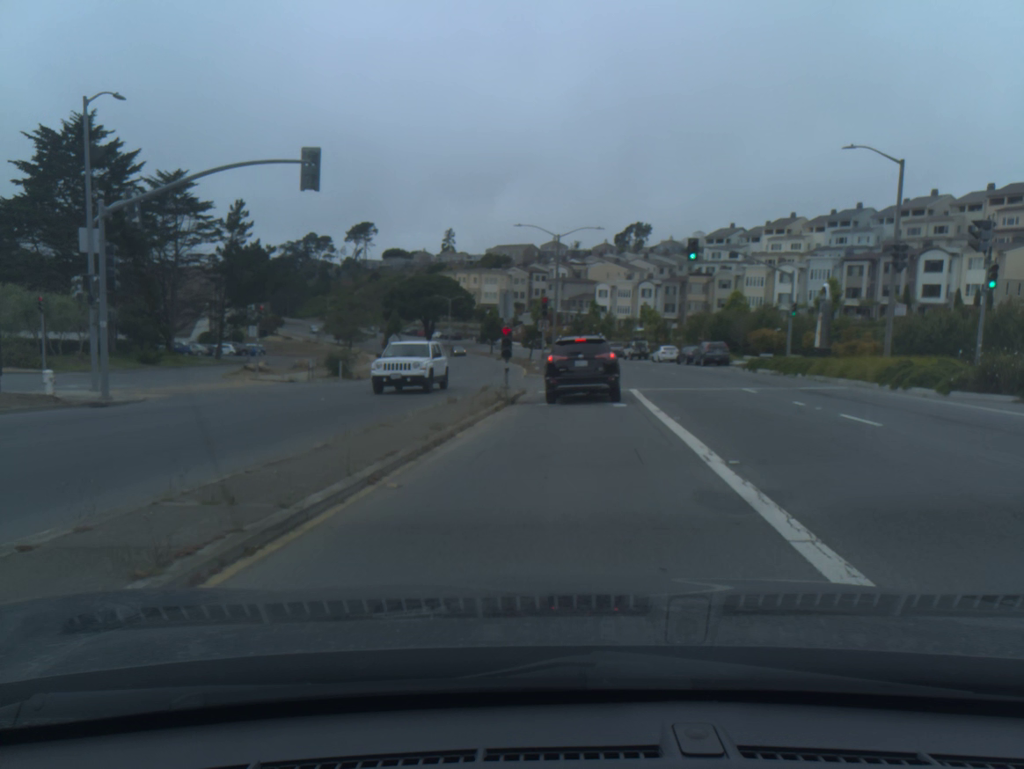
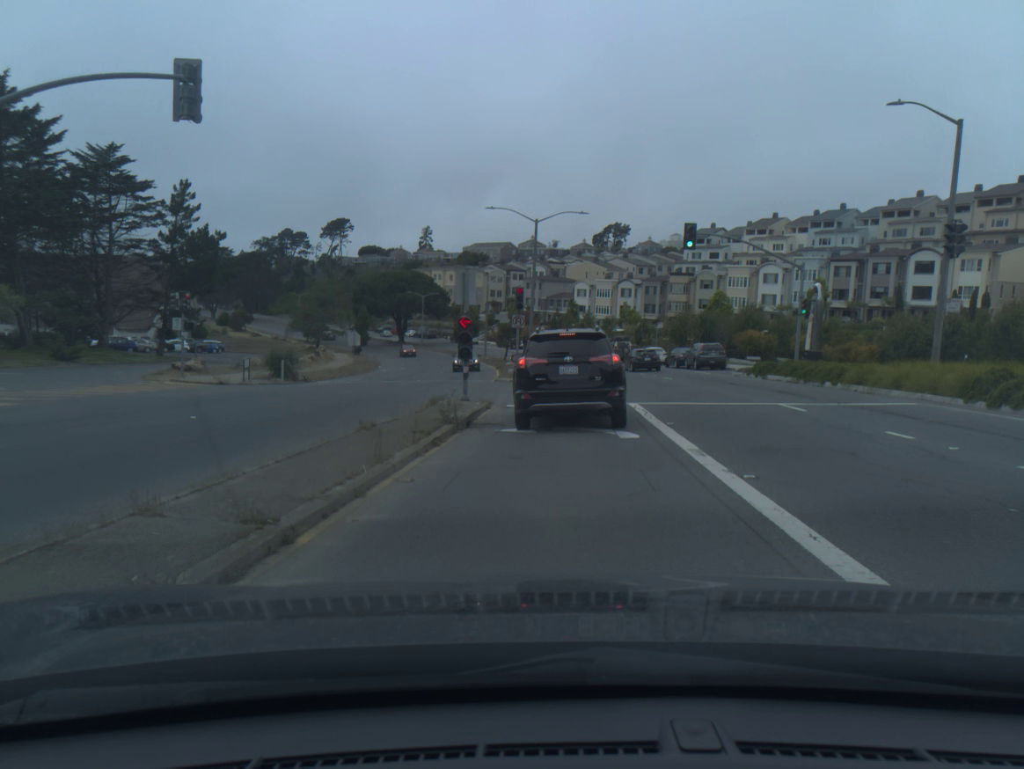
(+0.2, +6.7) m; +2°
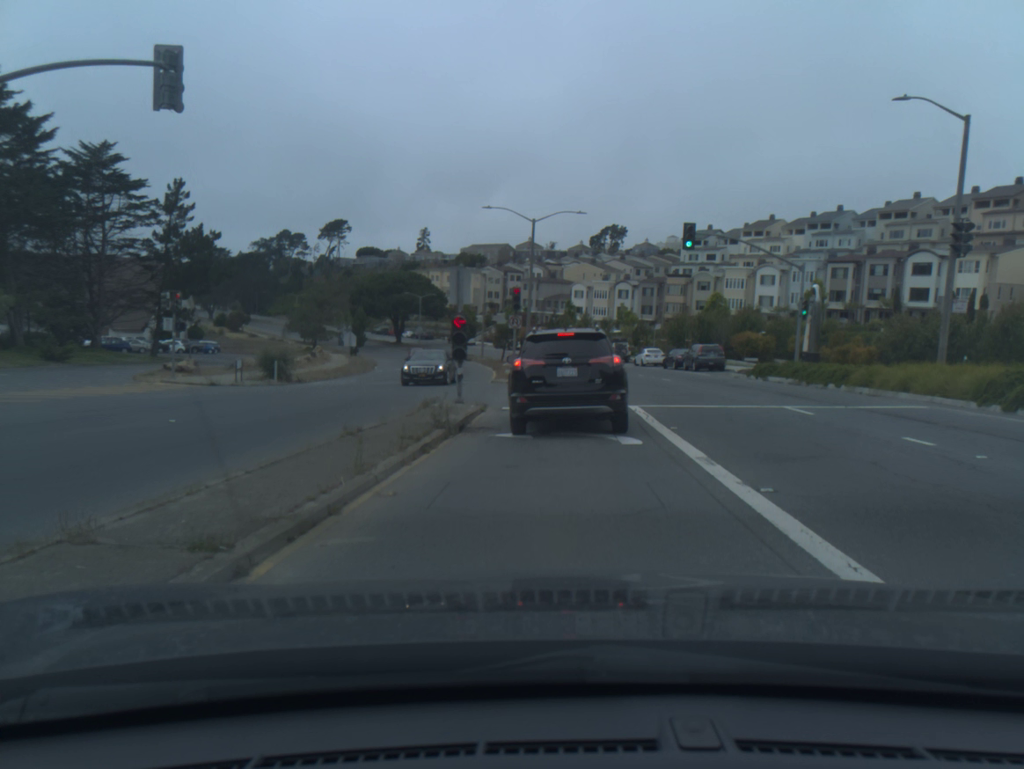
(0.0, +0.9) m; 0°
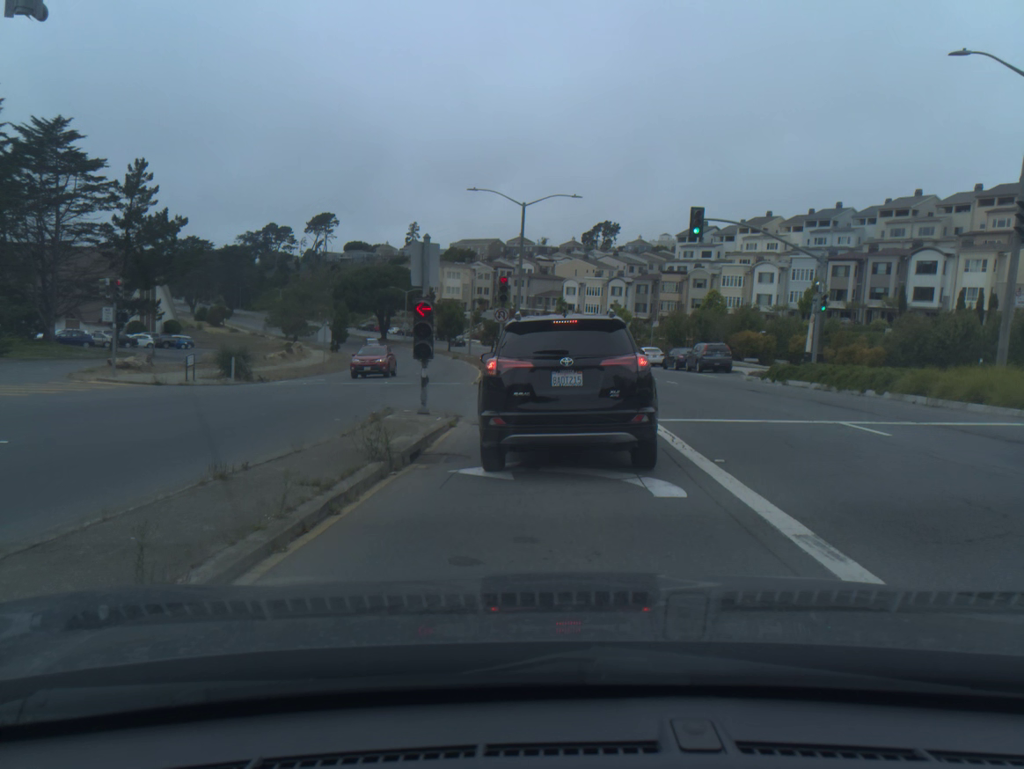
(+0.1, +4.0) m; +1°
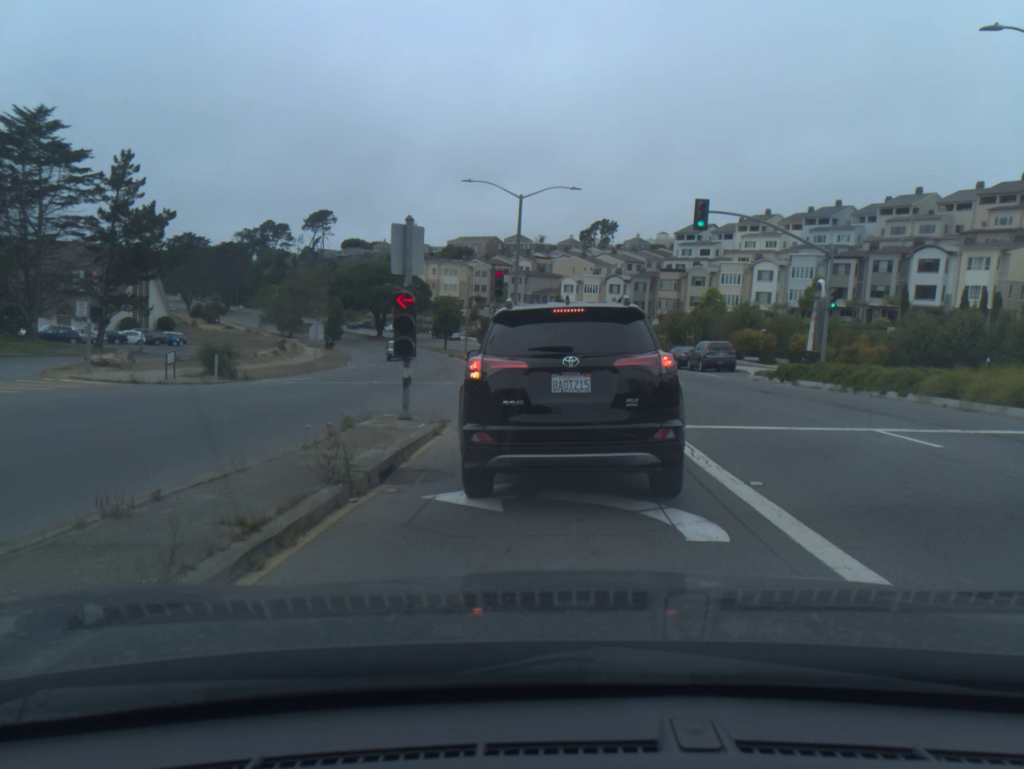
(0.0, +1.5) m; 0°
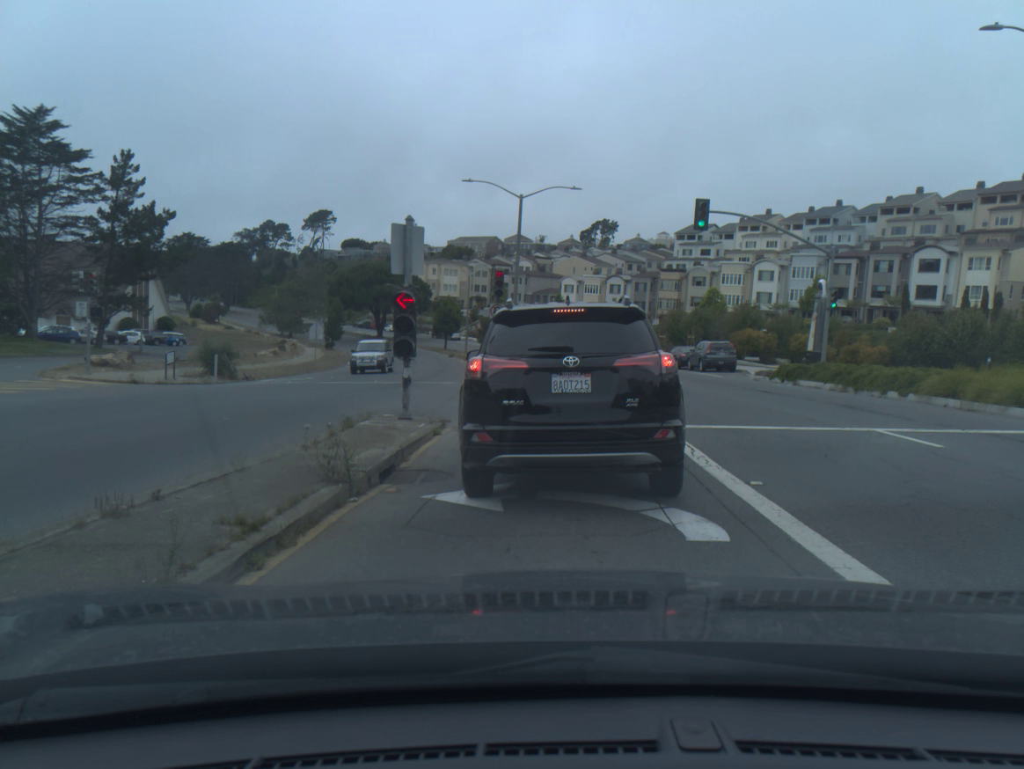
(0.0, 0.0) m; 0°
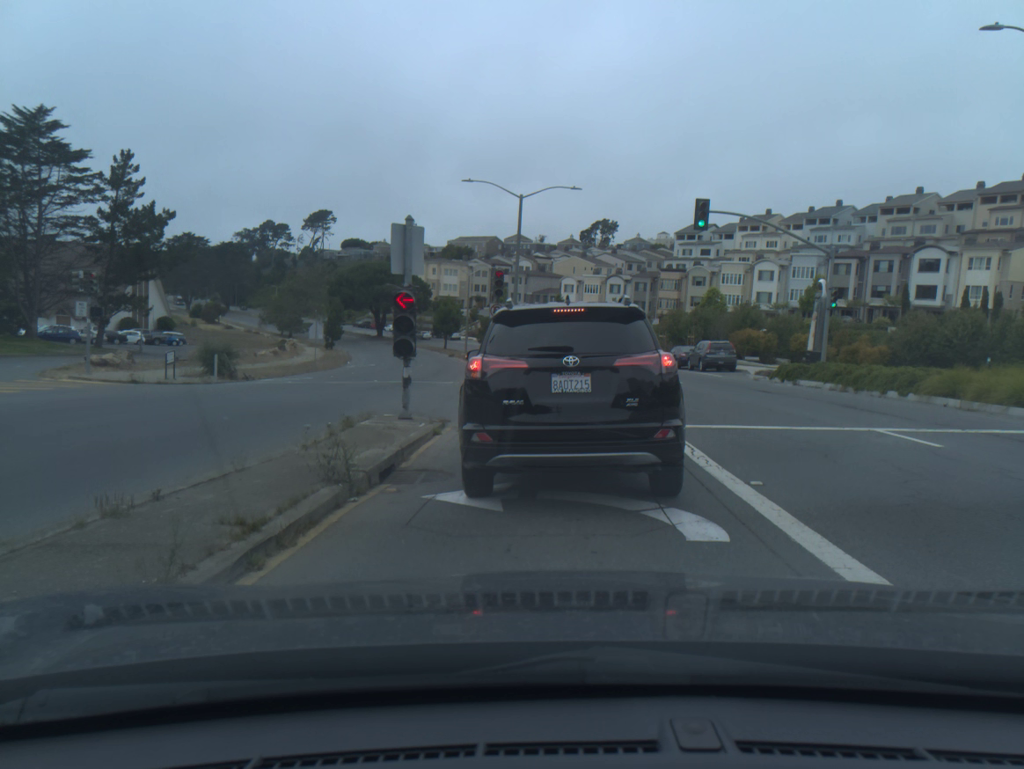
(0.0, +0.1) m; 0°
